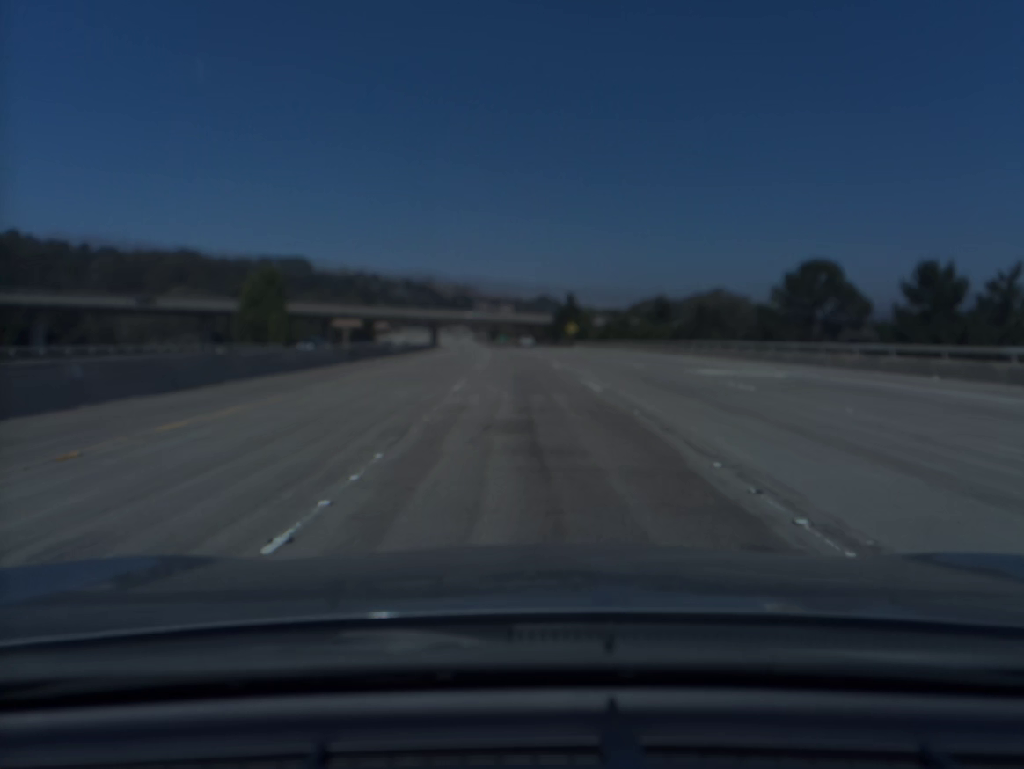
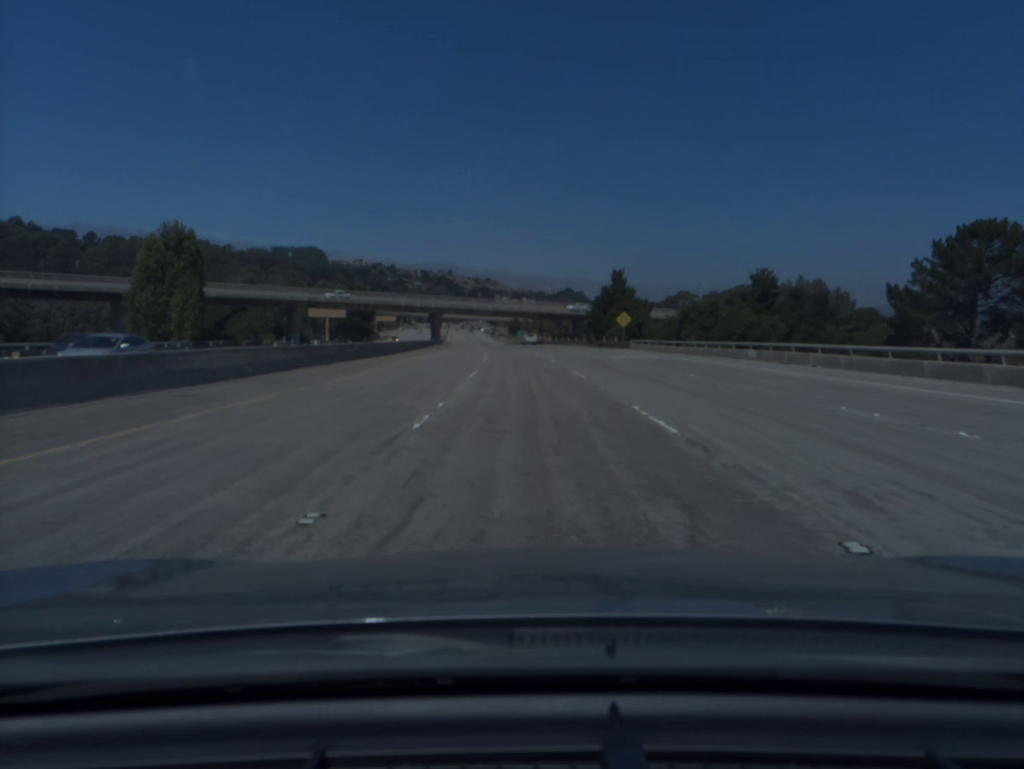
(-0.6, +37.9) m; -2°
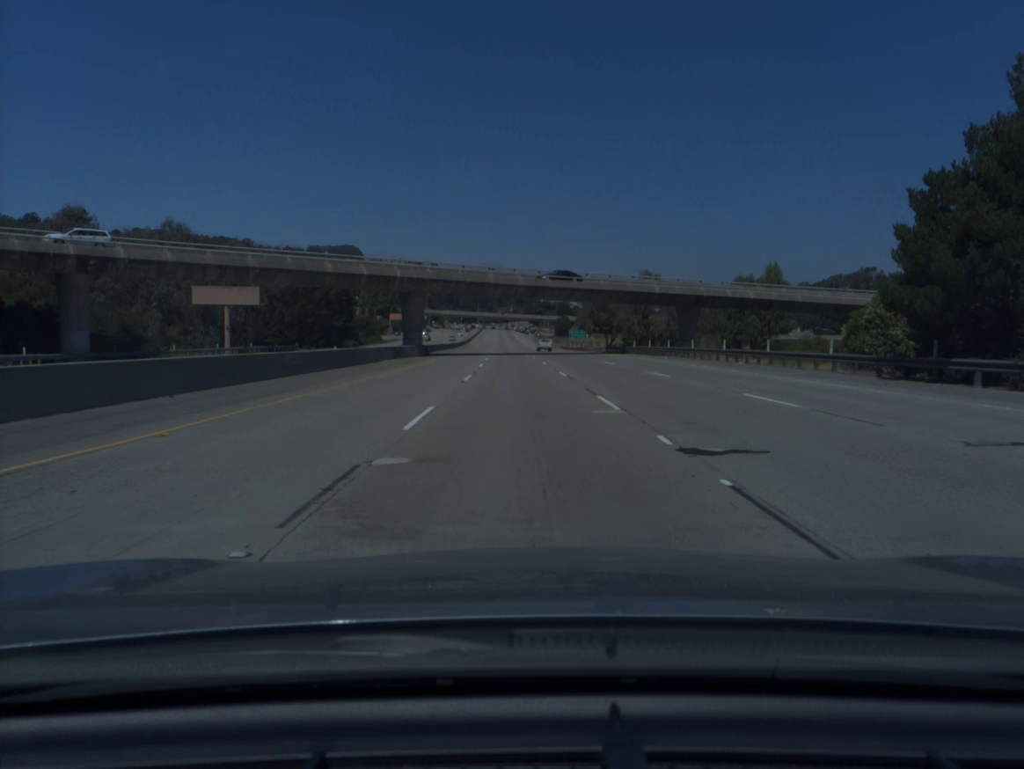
(-1.9, +75.8) m; -3°
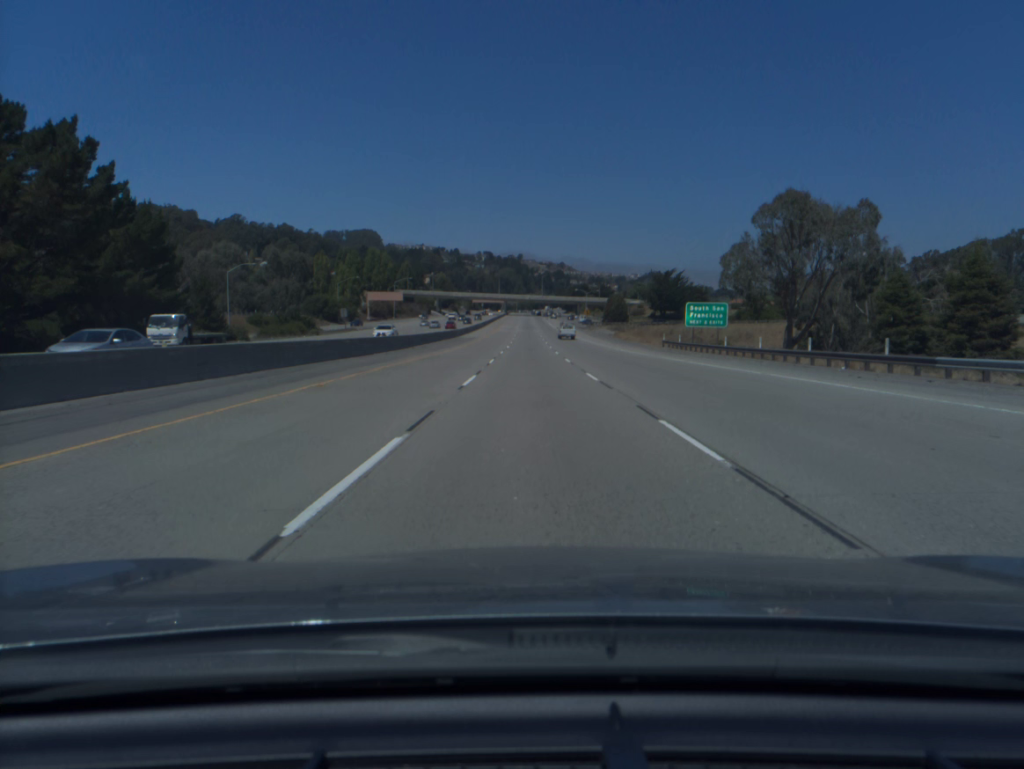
(-2.4, +94.6) m; -2°
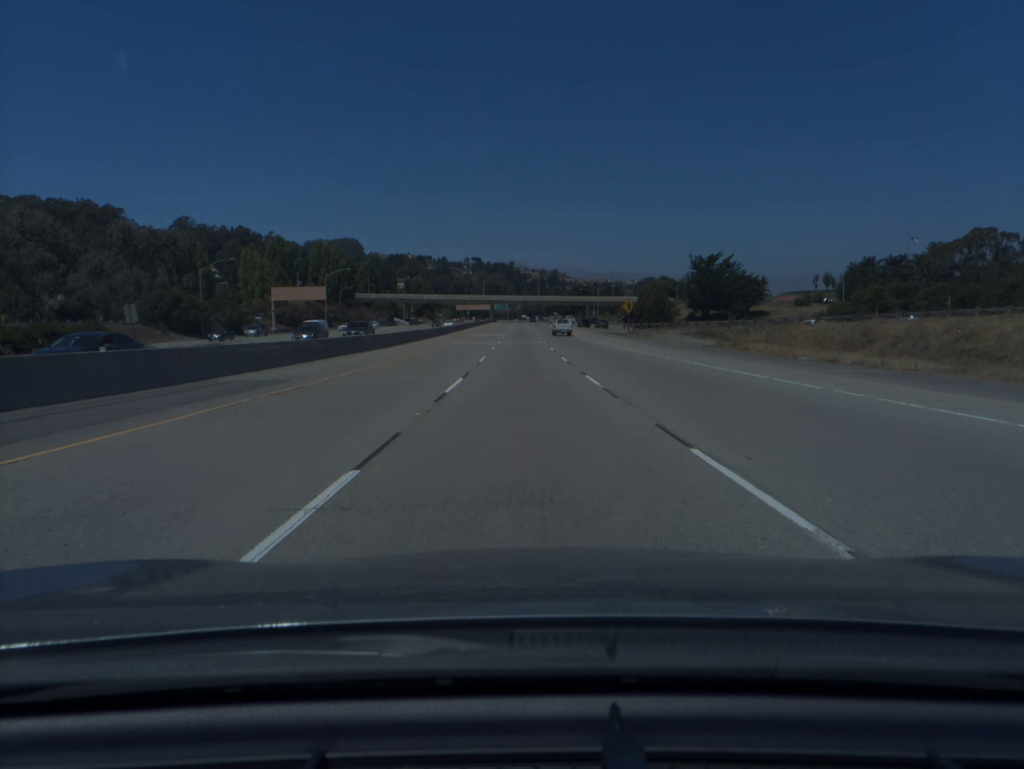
(+0.3, +75.3) m; 0°
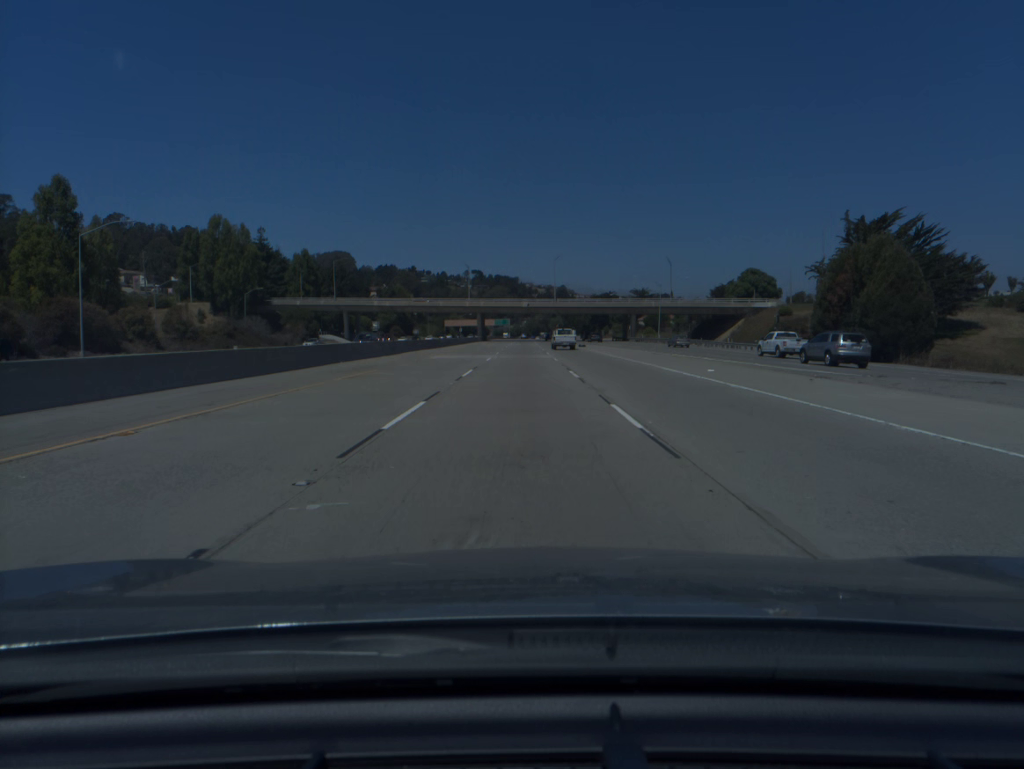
(-0.3, +93.7) m; 0°
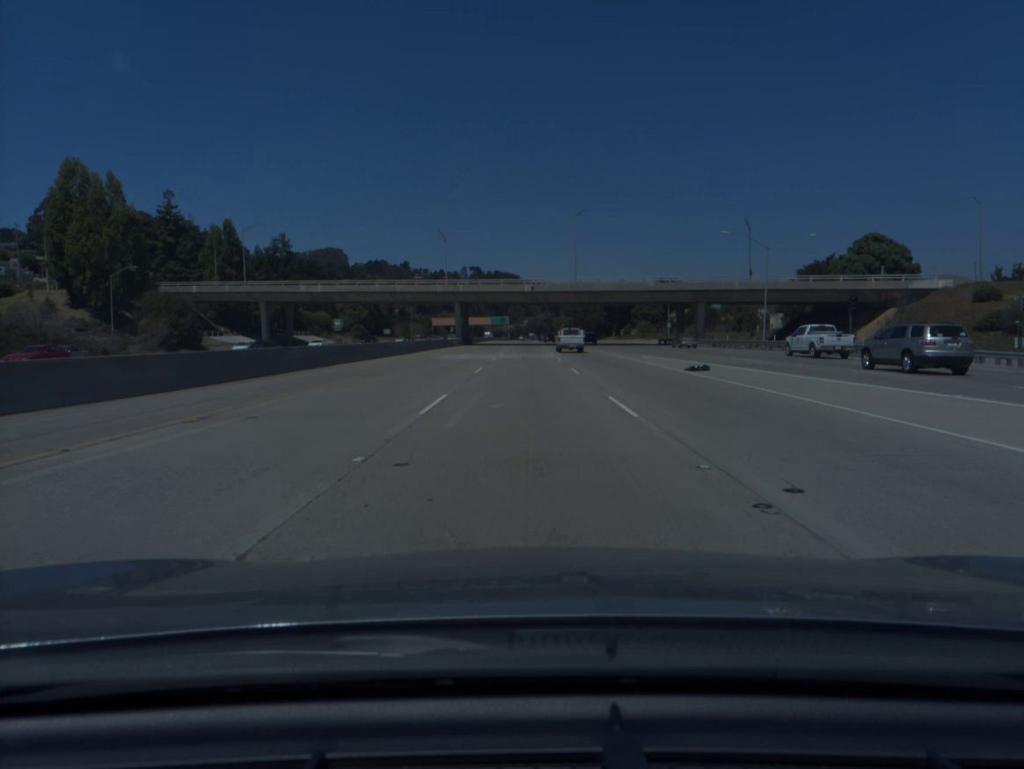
(-0.1, +56.4) m; 0°
